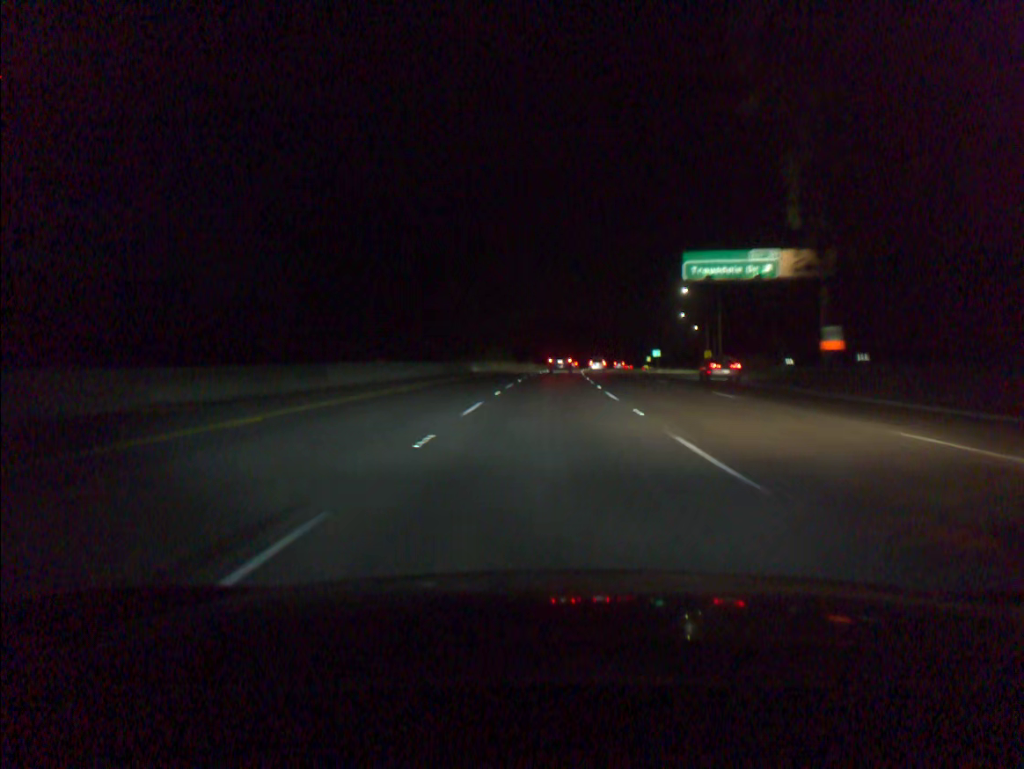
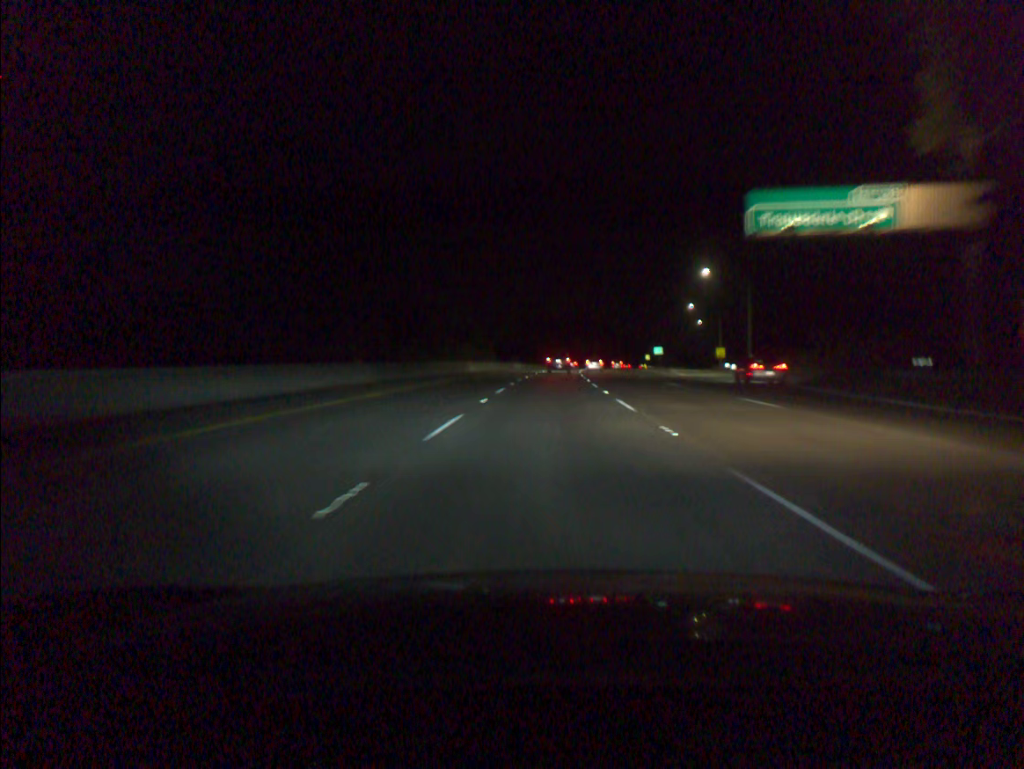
(+0.2, +19.0) m; +1°
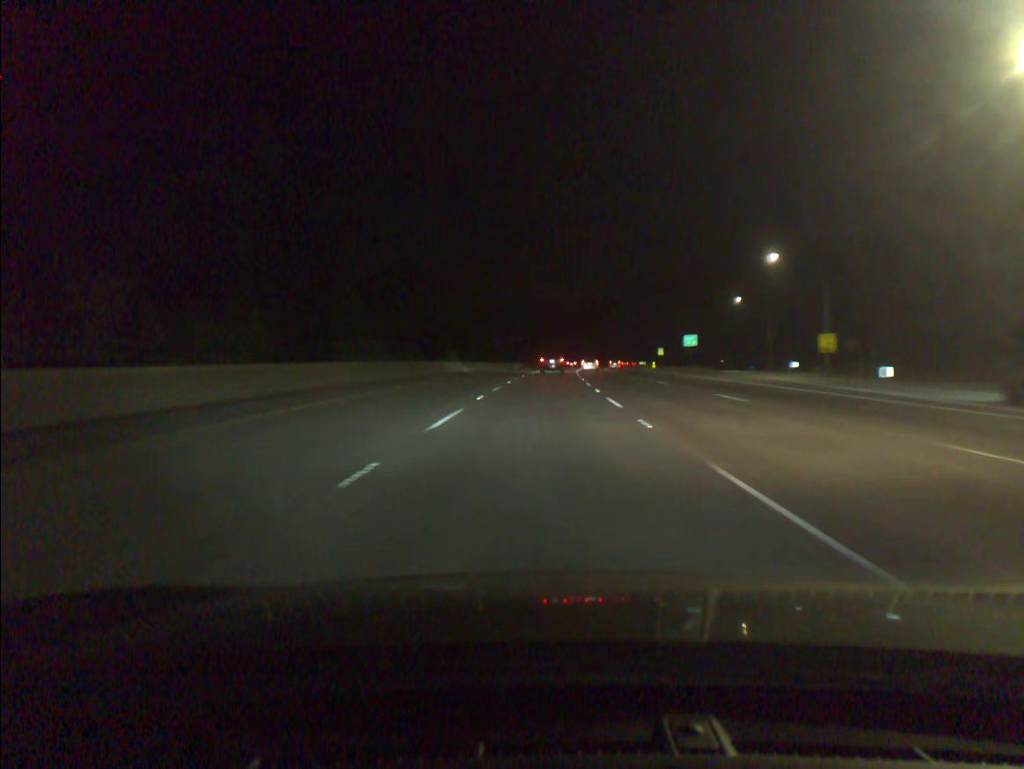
(+1.2, +56.9) m; +2°
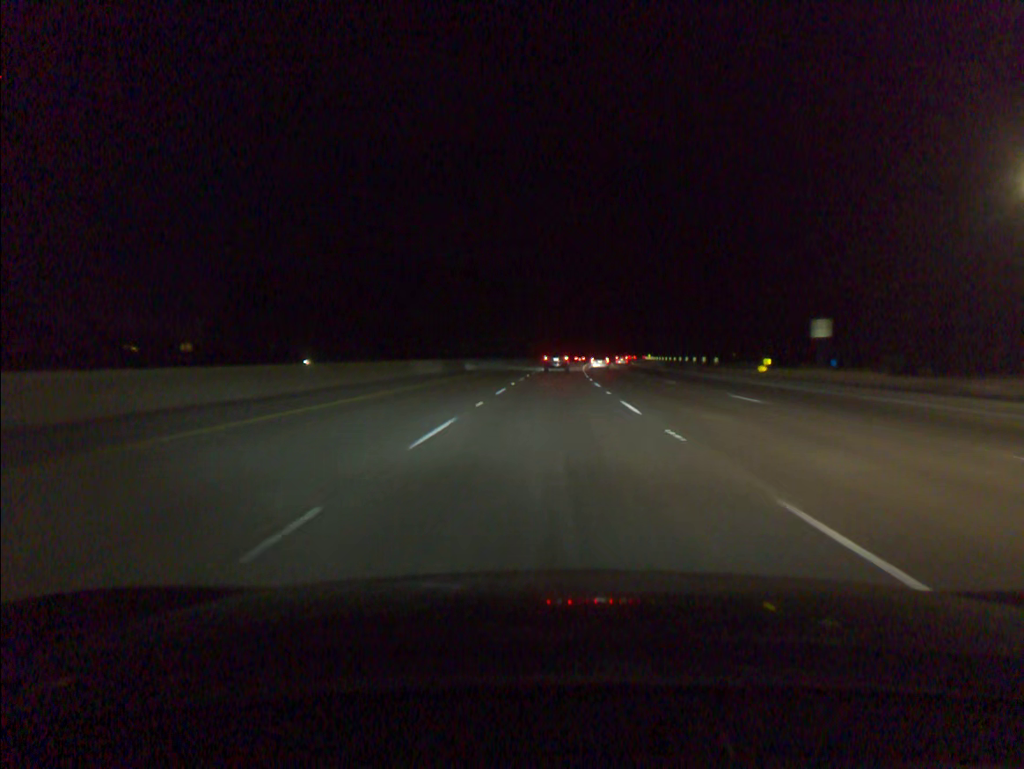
(+1.5, +75.2) m; +2°
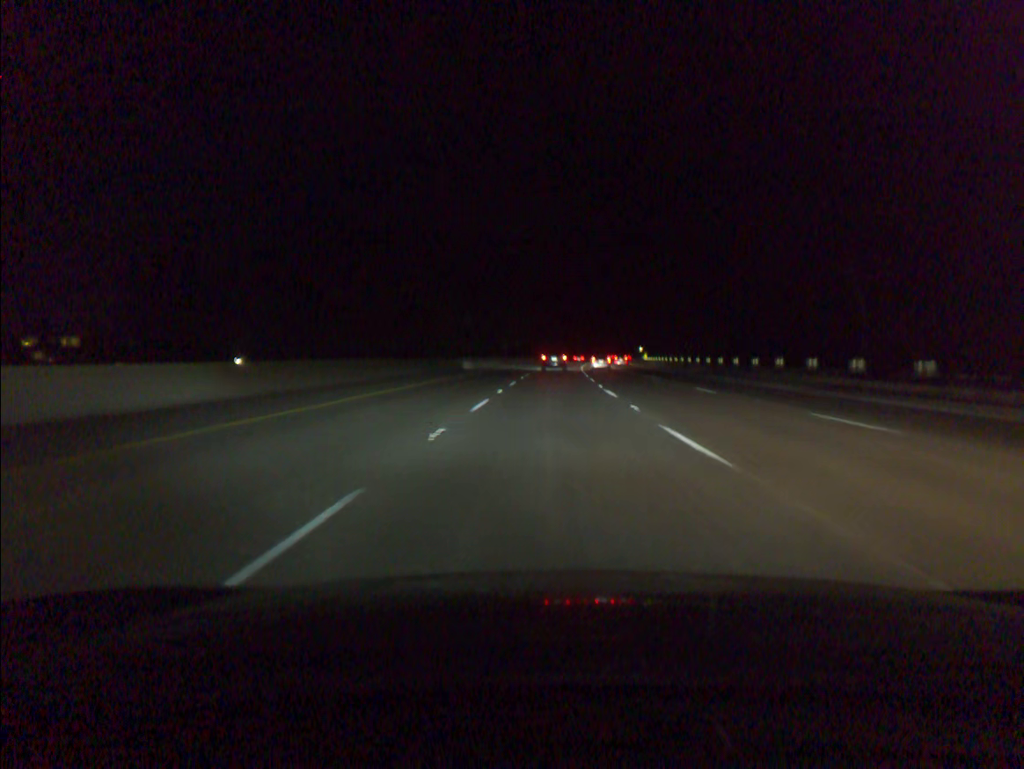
(+0.5, +37.2) m; +2°
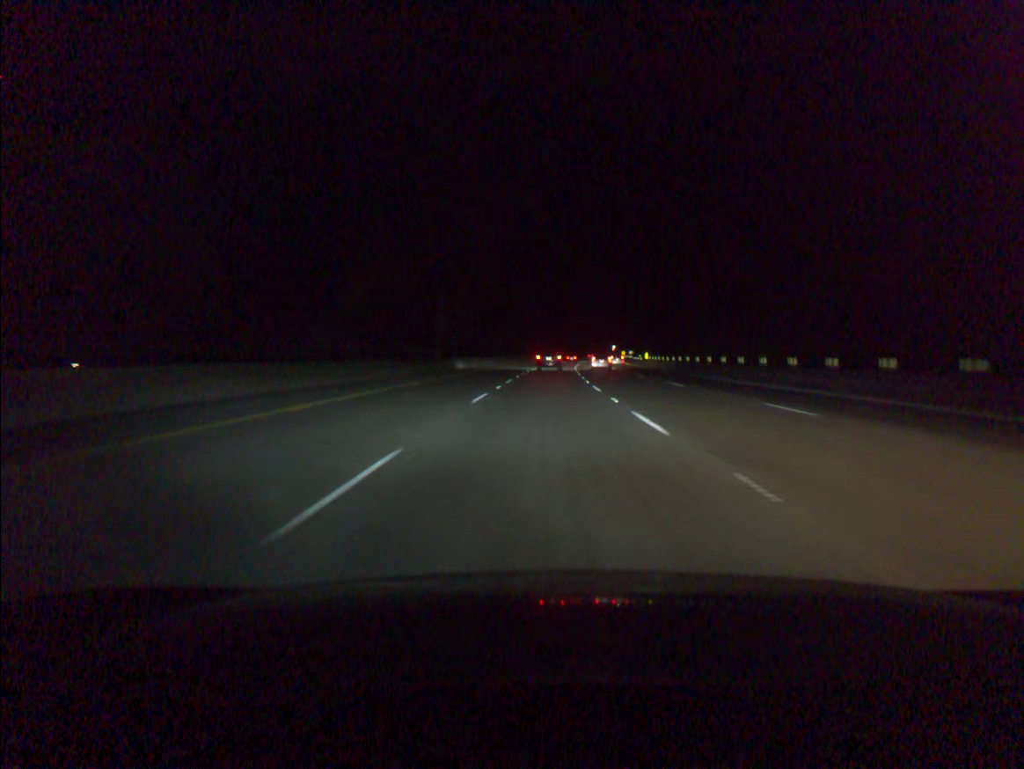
(+1.2, +55.3) m; +2°
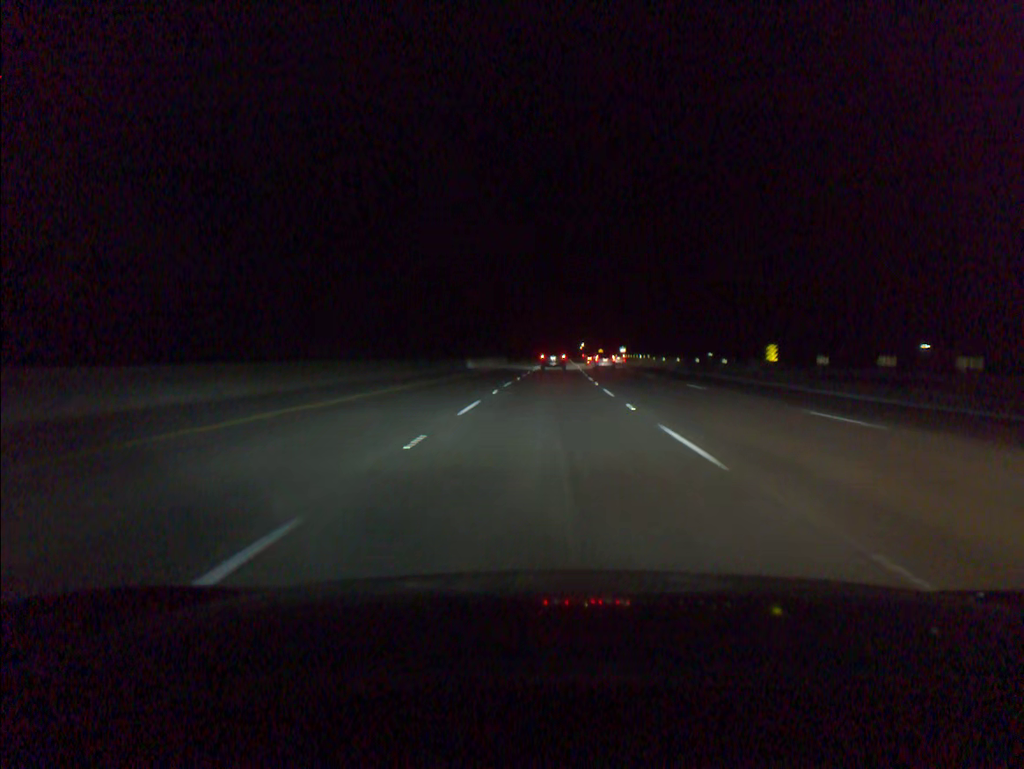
(+2.5, +91.3) m; +3°
